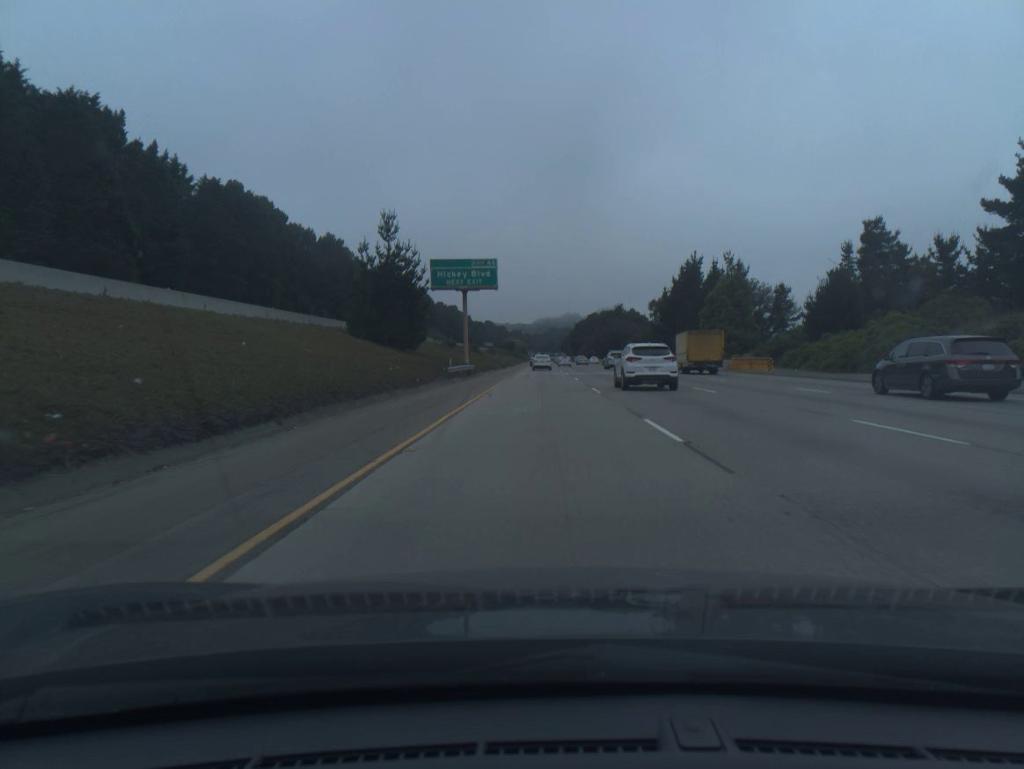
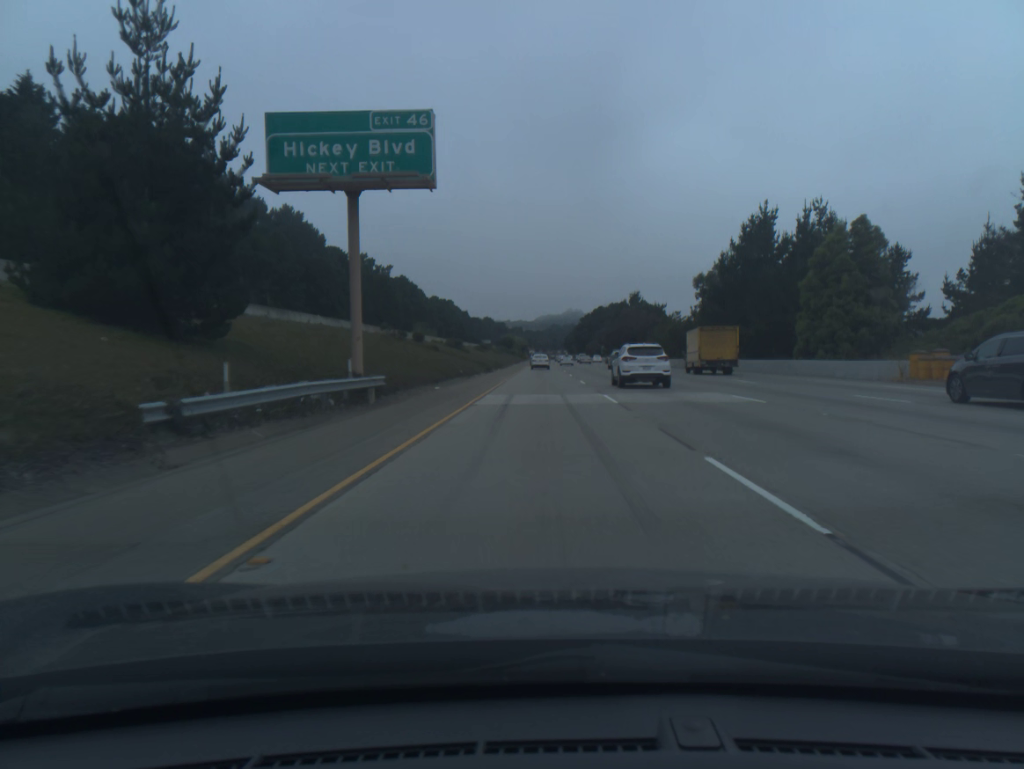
(0.0, +34.7) m; 0°
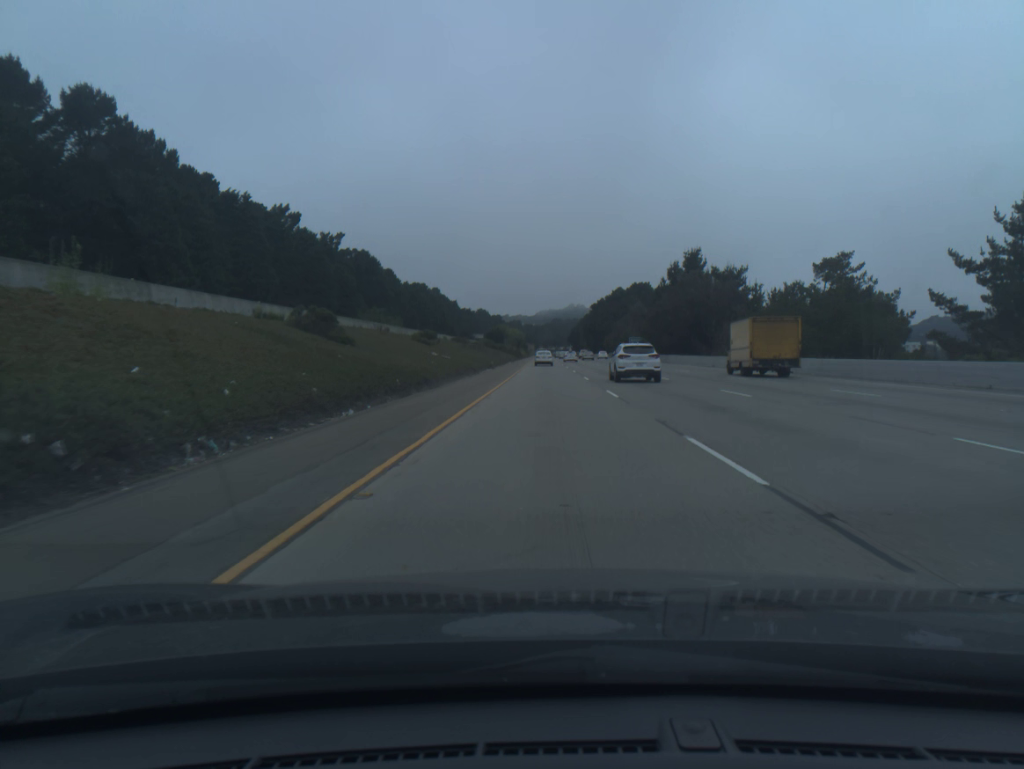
(-0.2, +71.0) m; 0°
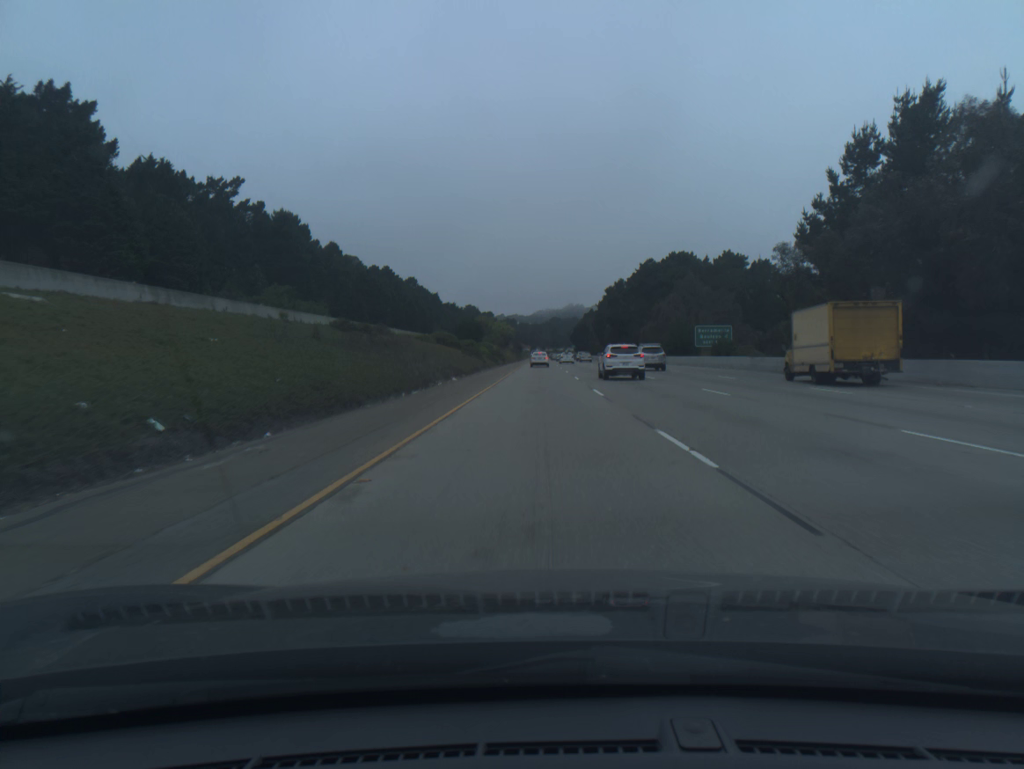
(+0.3, +72.0) m; 0°
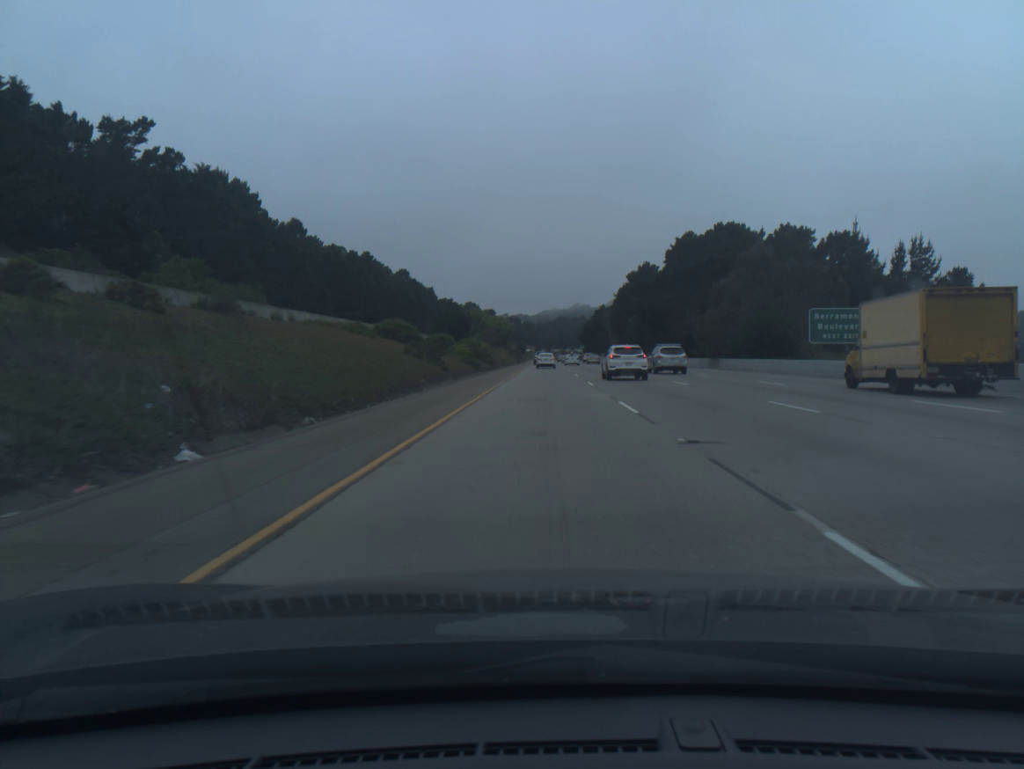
(-0.1, +36.0) m; 0°
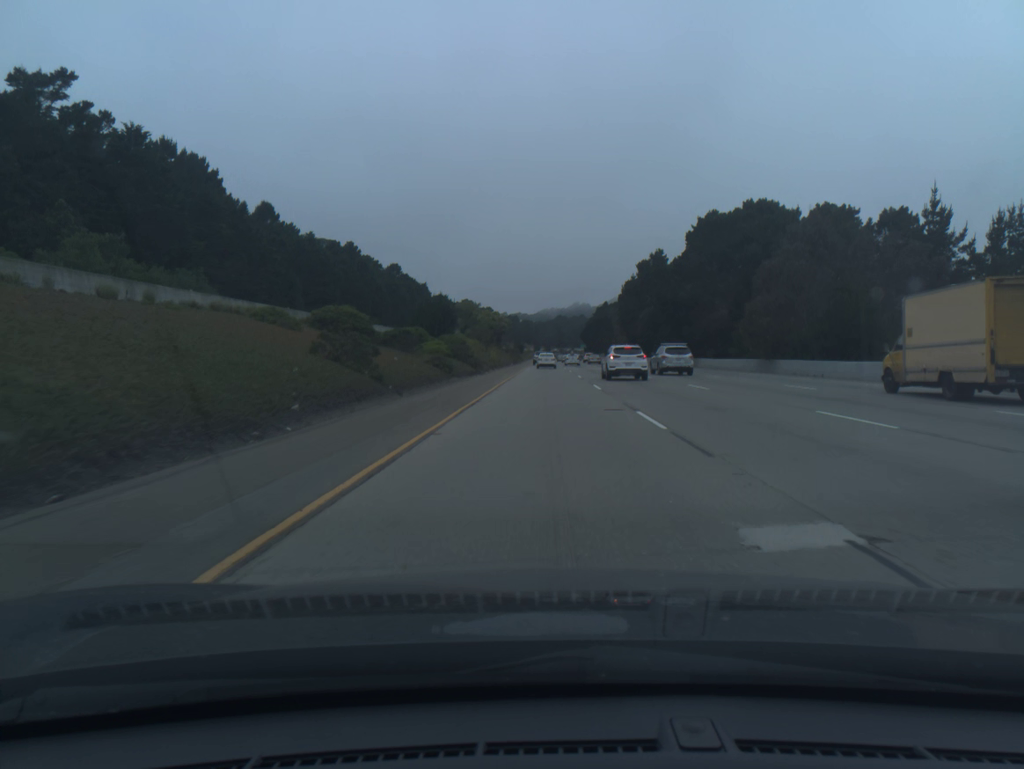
(0.0, +18.0) m; 0°
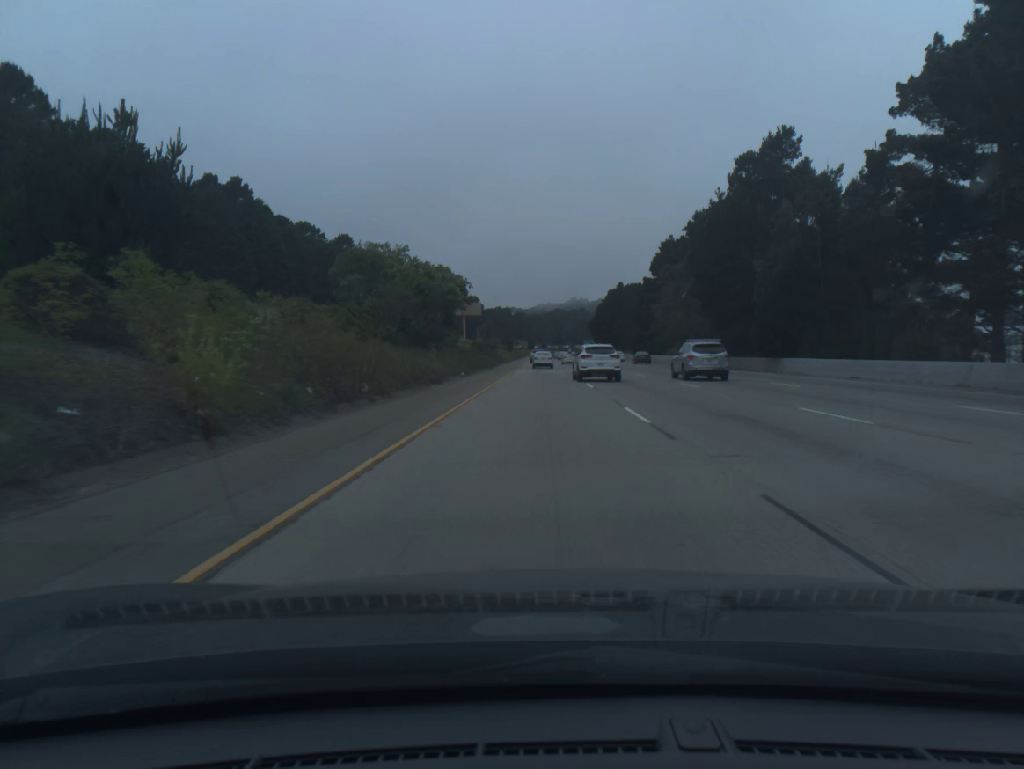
(+0.4, +72.0) m; +1°
